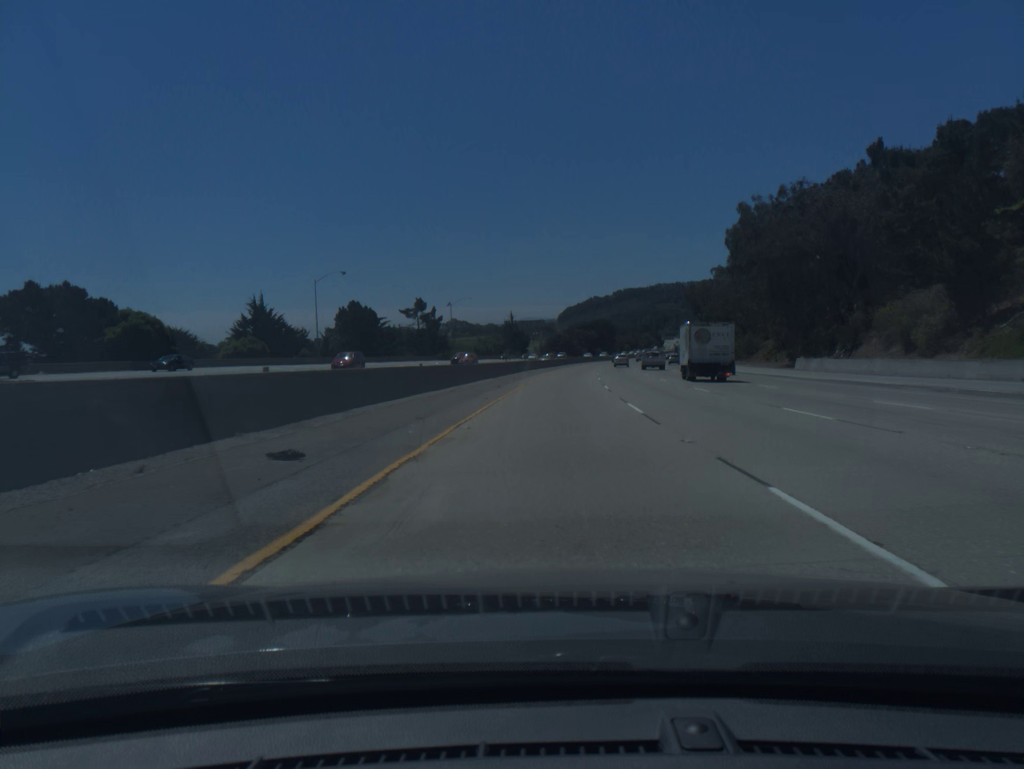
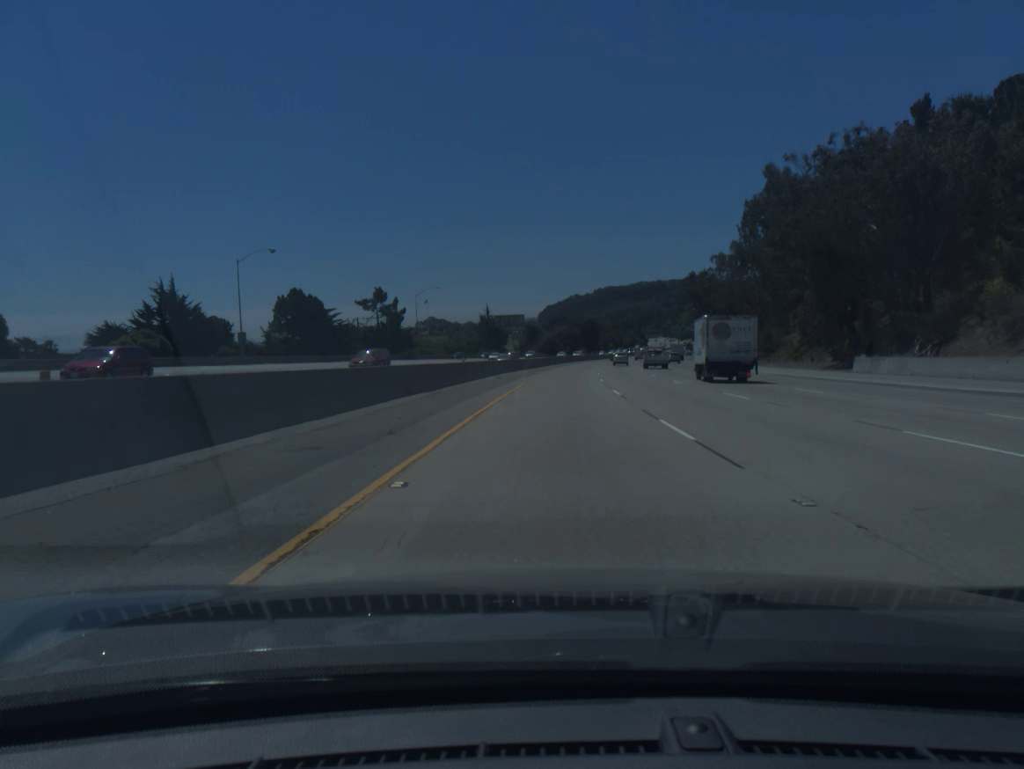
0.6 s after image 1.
(+0.2, +21.0) m; +1°
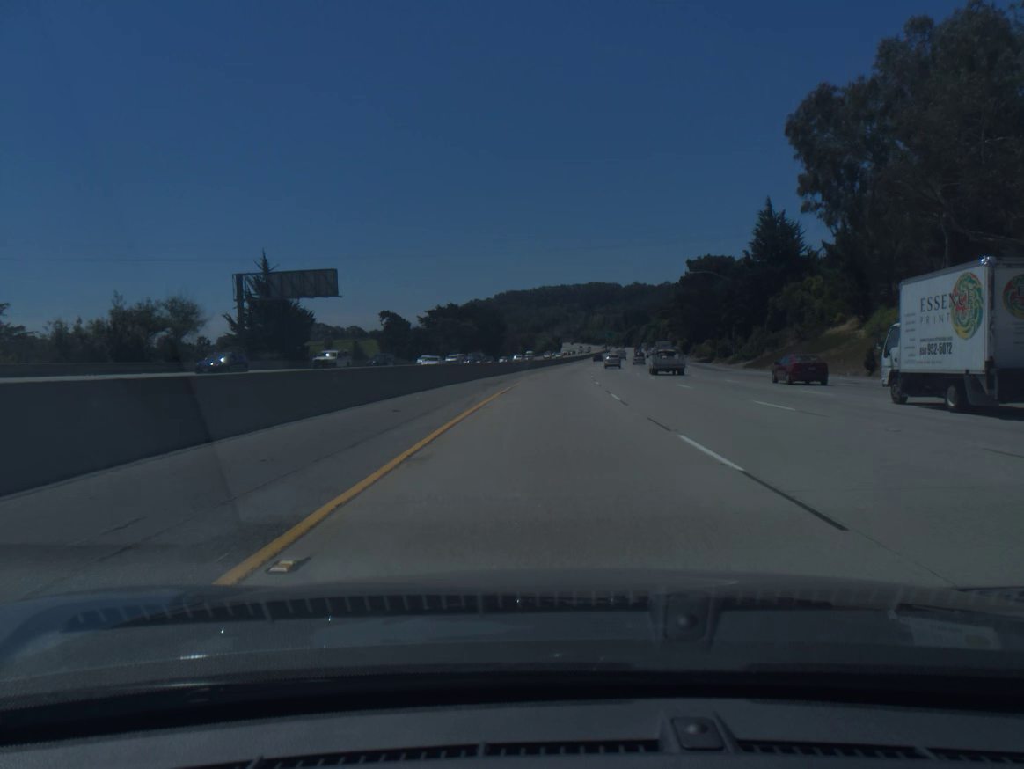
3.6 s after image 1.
(+6.6, +104.7) m; +7°
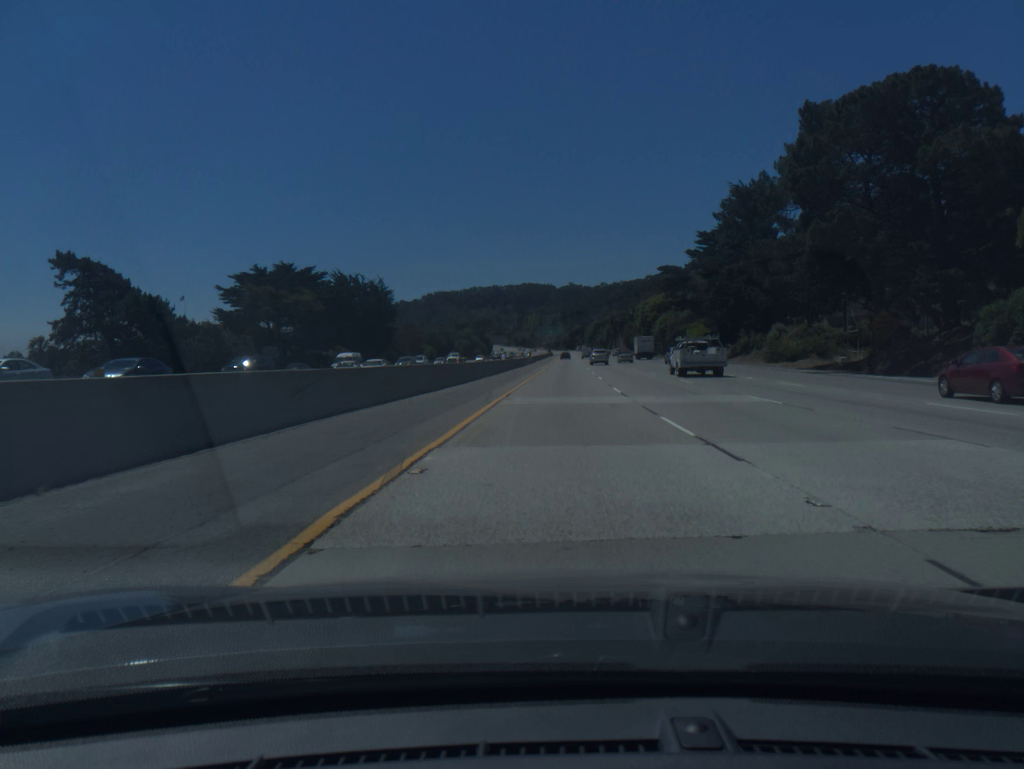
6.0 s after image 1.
(+3.4, +83.9) m; +5°
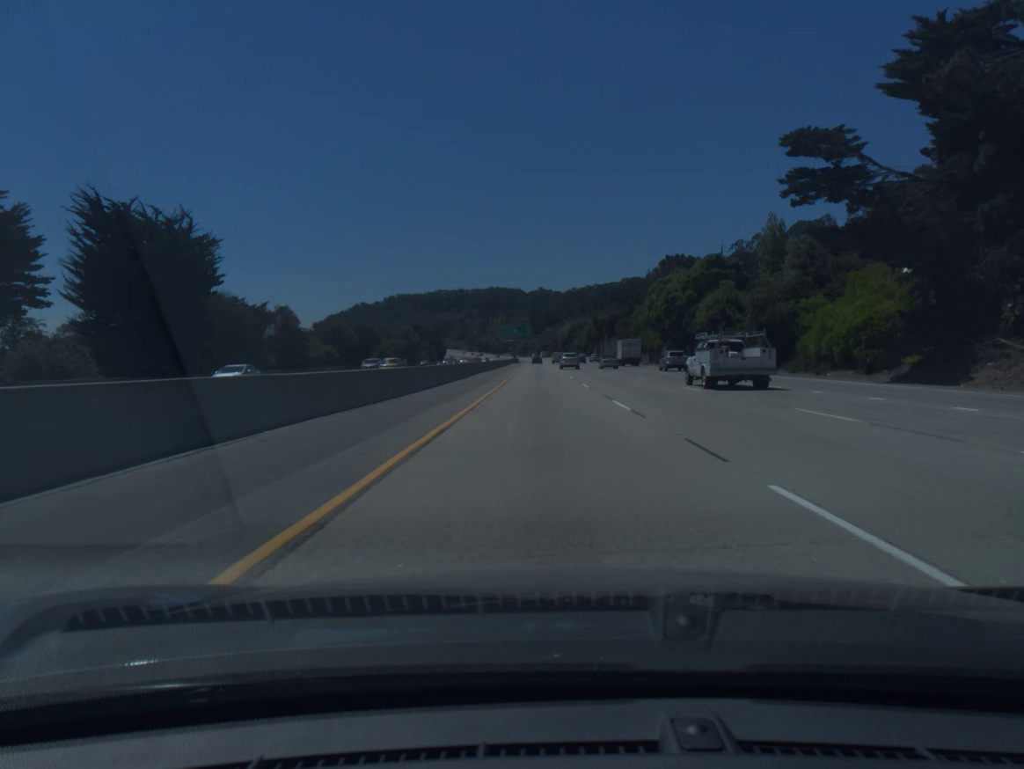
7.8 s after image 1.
(+1.7, +62.9) m; +2°
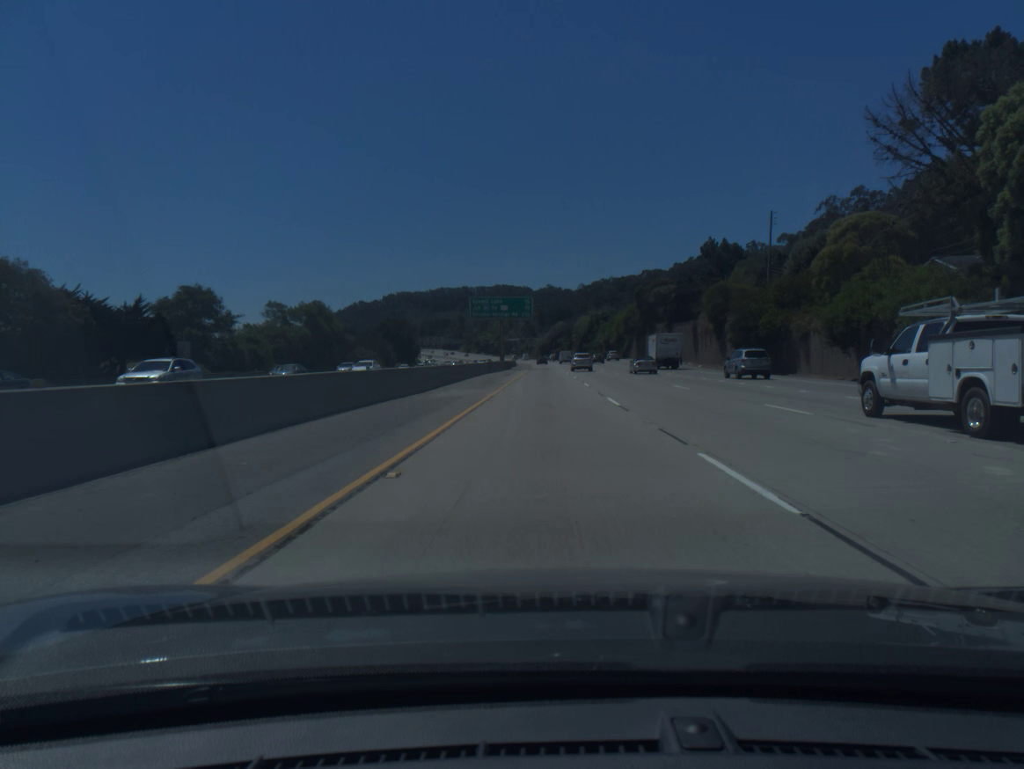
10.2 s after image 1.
(-0.5, +83.4) m; -1°
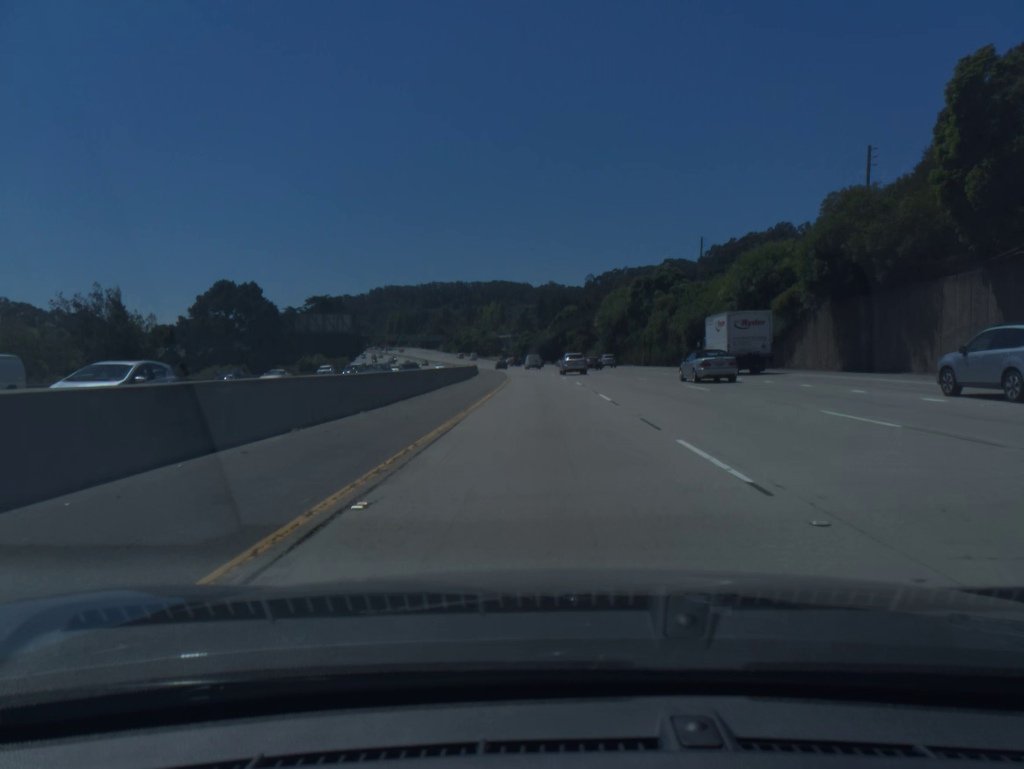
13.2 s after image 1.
(+0.3, +103.7) m; 0°
